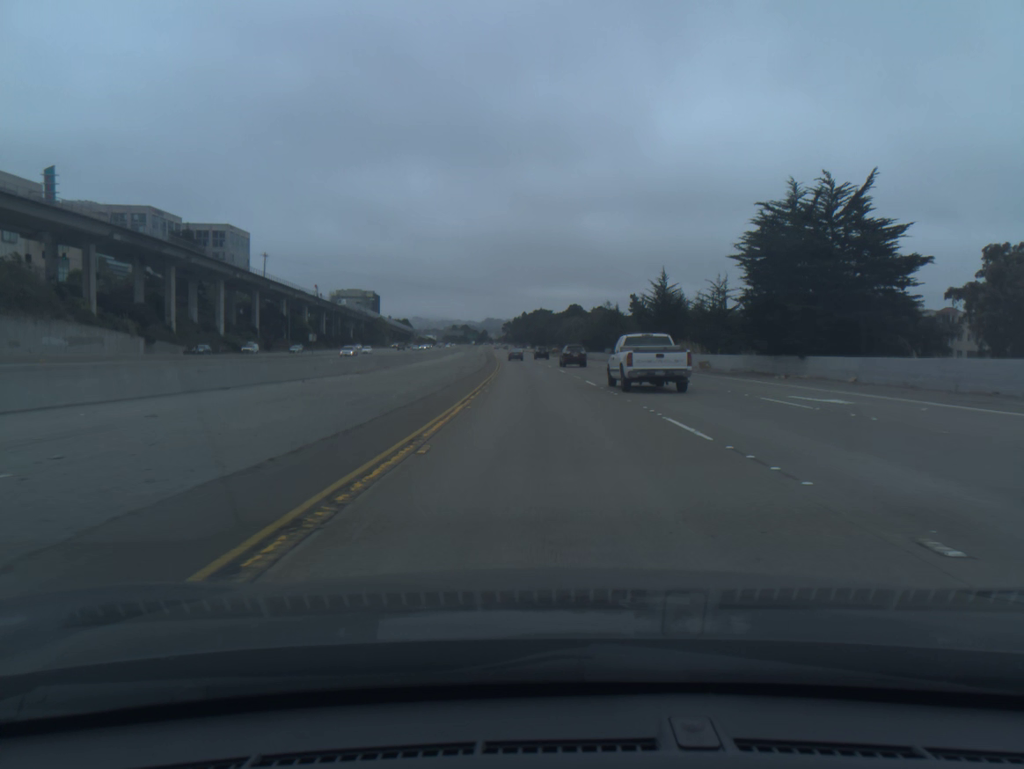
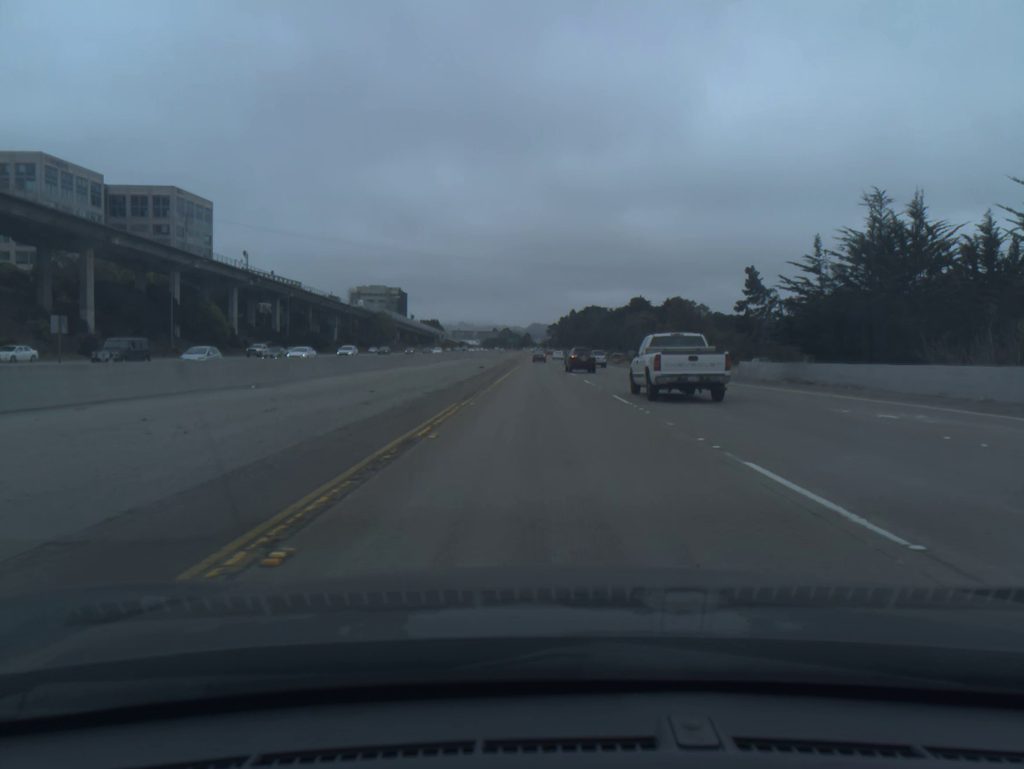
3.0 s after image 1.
(-2.8, +84.8) m; -3°
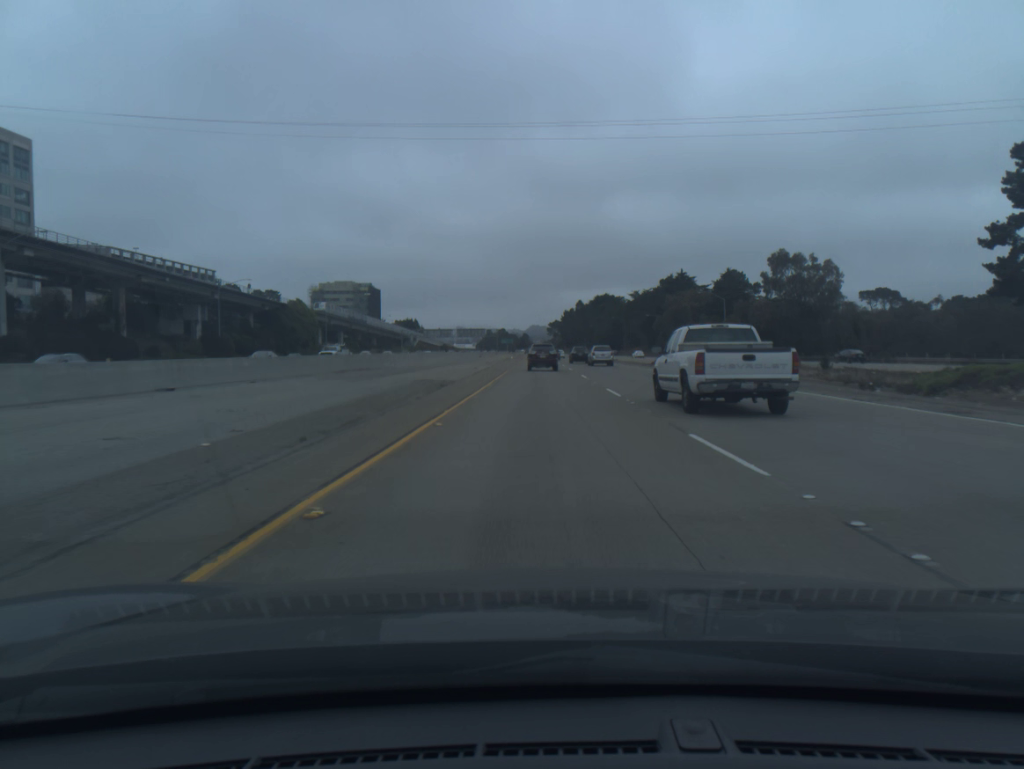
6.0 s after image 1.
(-0.3, +86.3) m; 0°
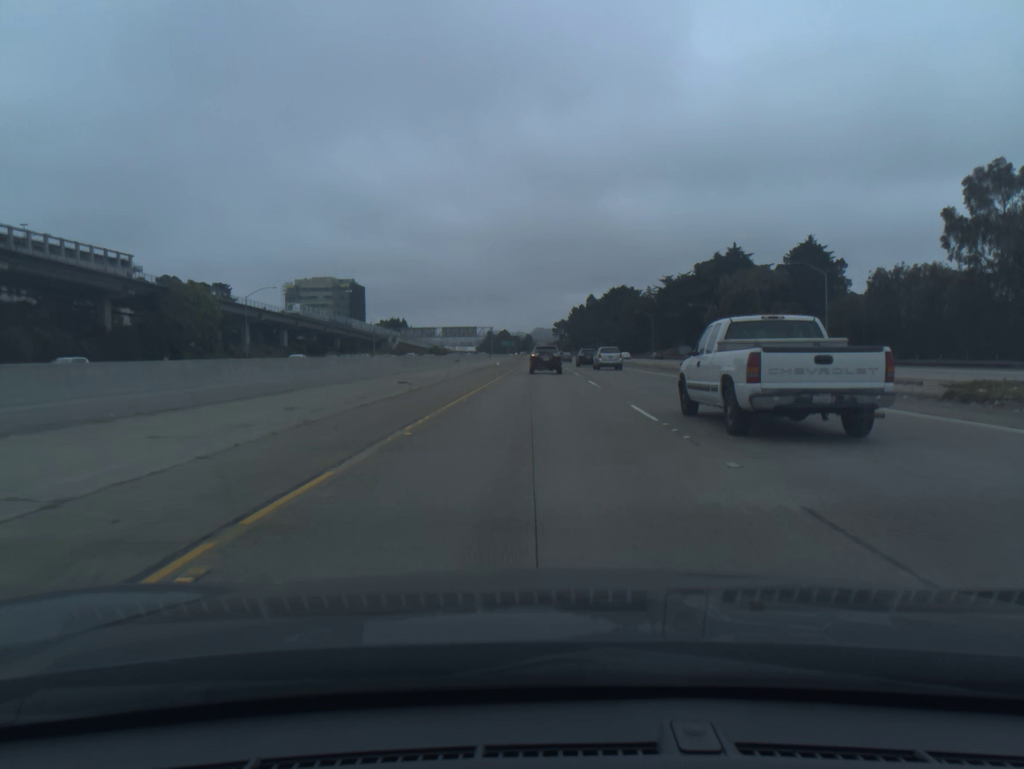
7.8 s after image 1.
(0.0, +51.8) m; 0°
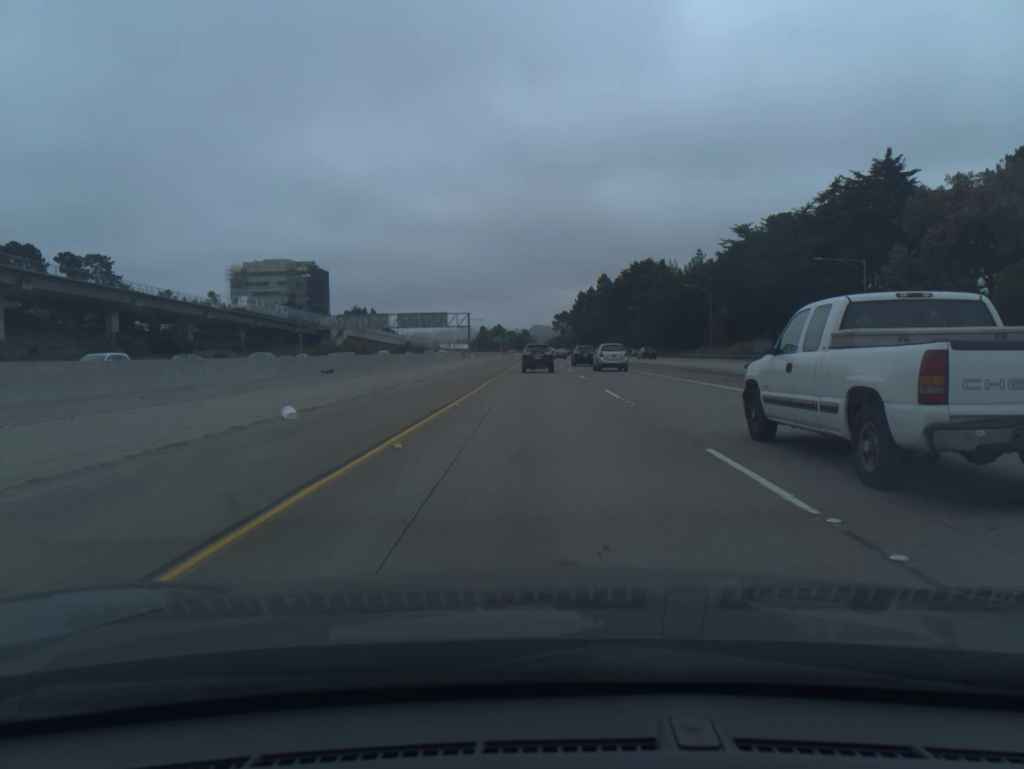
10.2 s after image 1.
(-0.2, +67.0) m; 0°
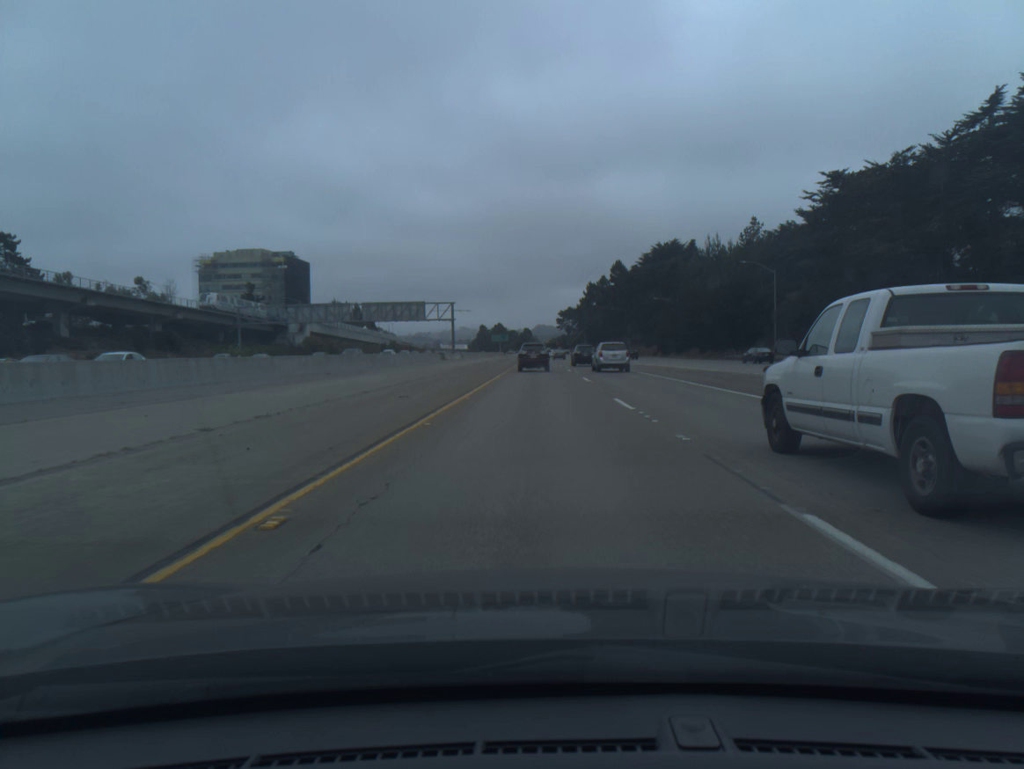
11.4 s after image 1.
(0.0, +33.0) m; 0°
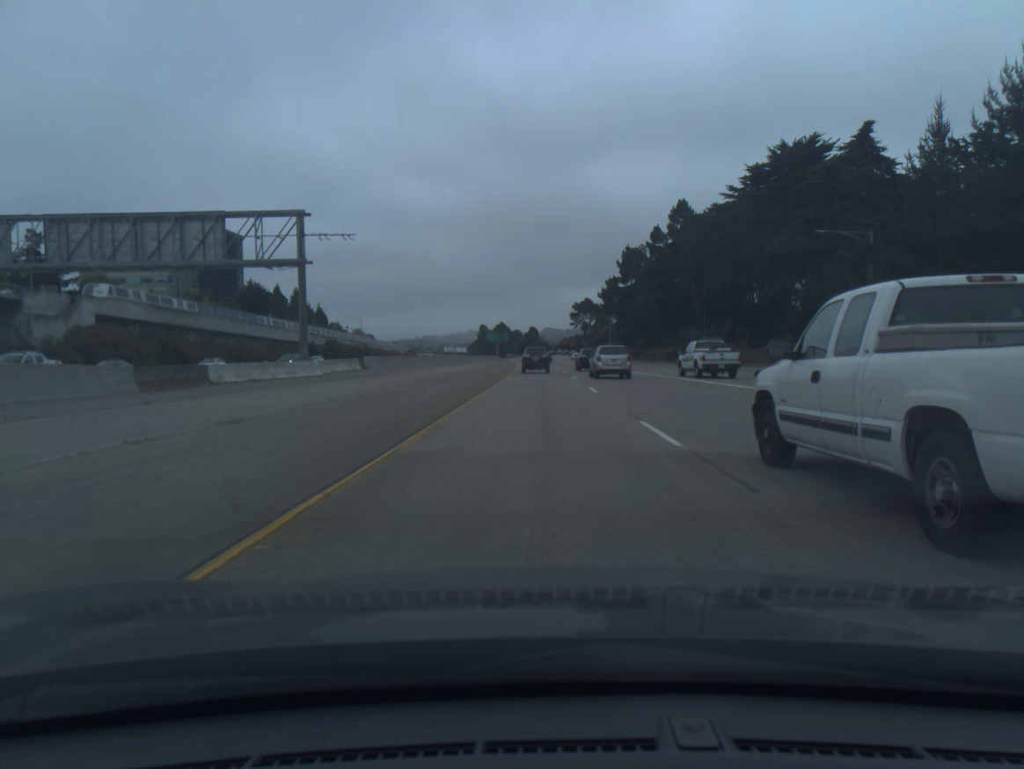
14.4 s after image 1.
(-0.5, +81.2) m; -1°
